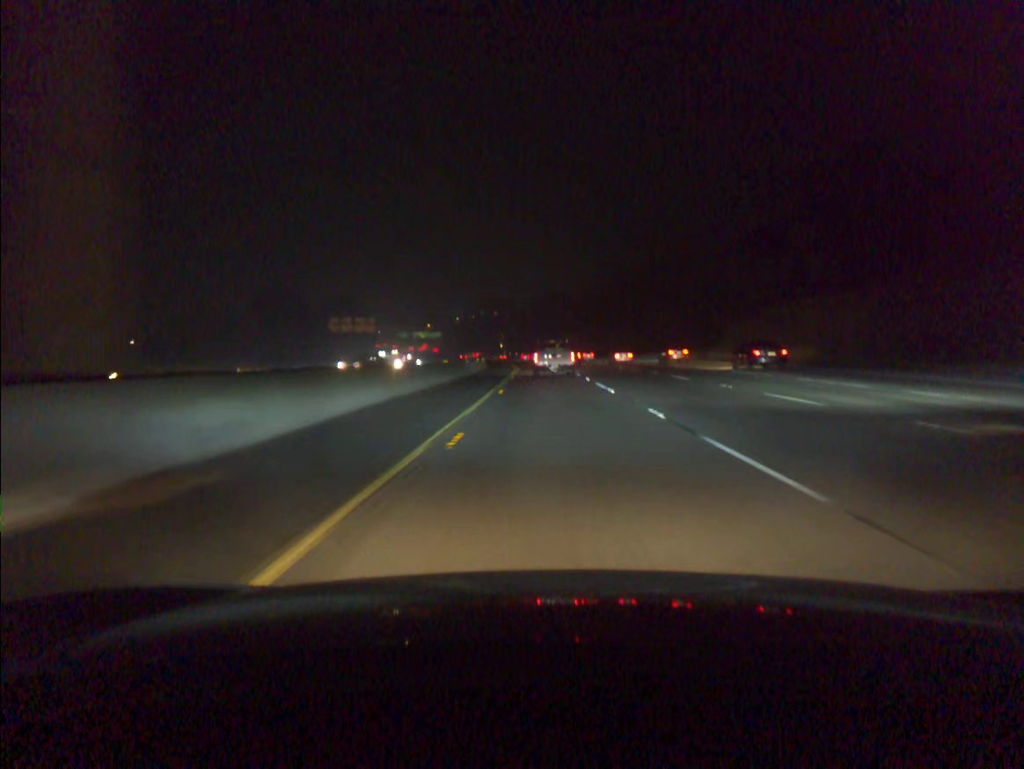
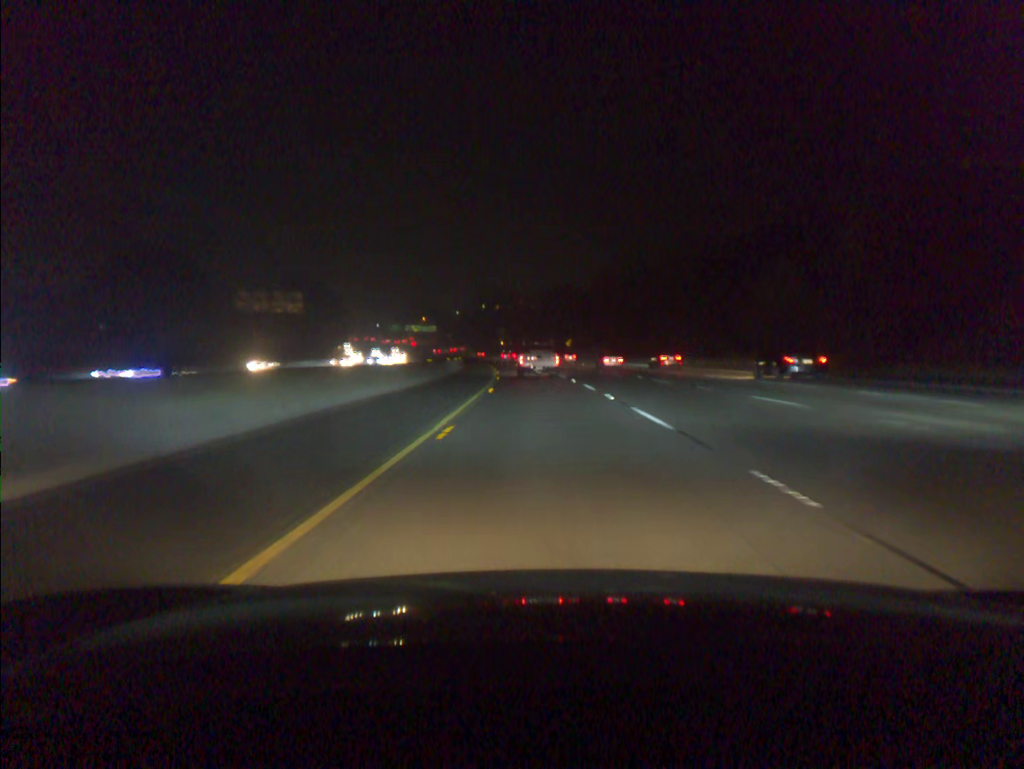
(0.0, +42.5) m; 0°
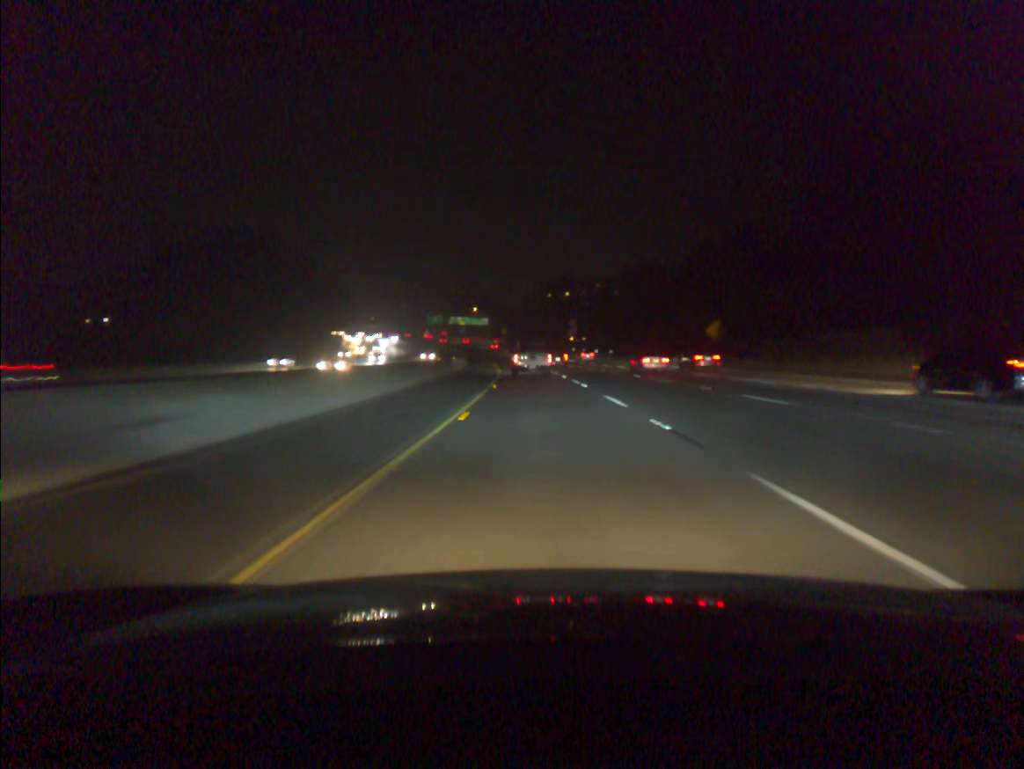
(-3.6, +84.3) m; -5°
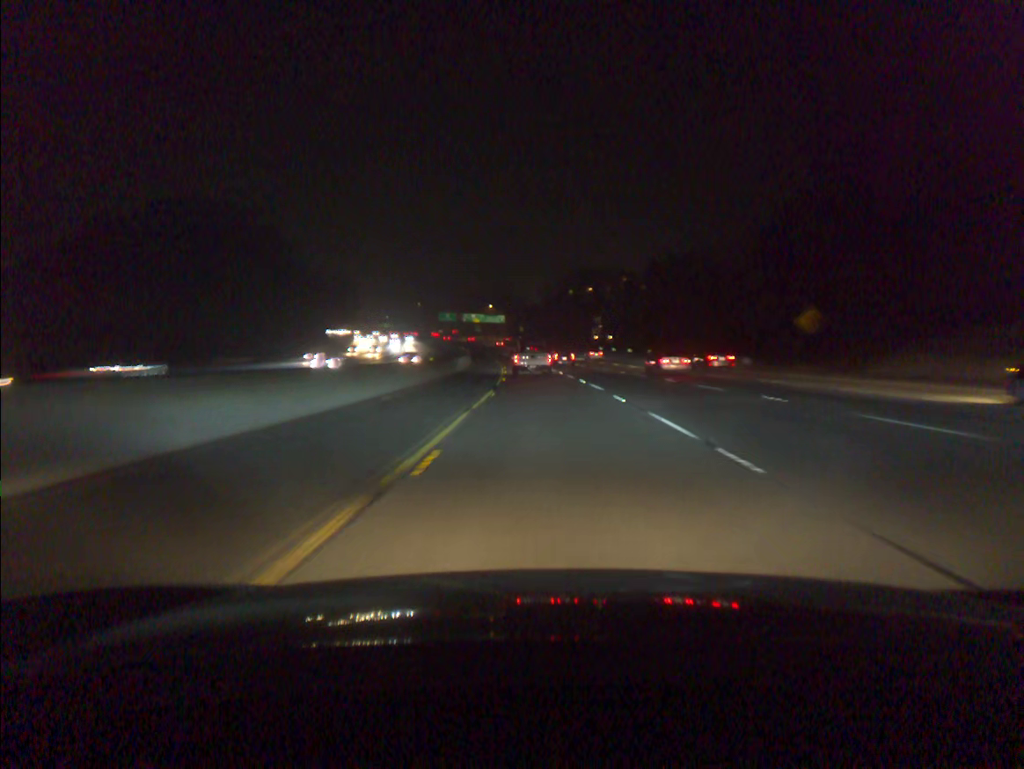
(-0.3, +21.2) m; -1°
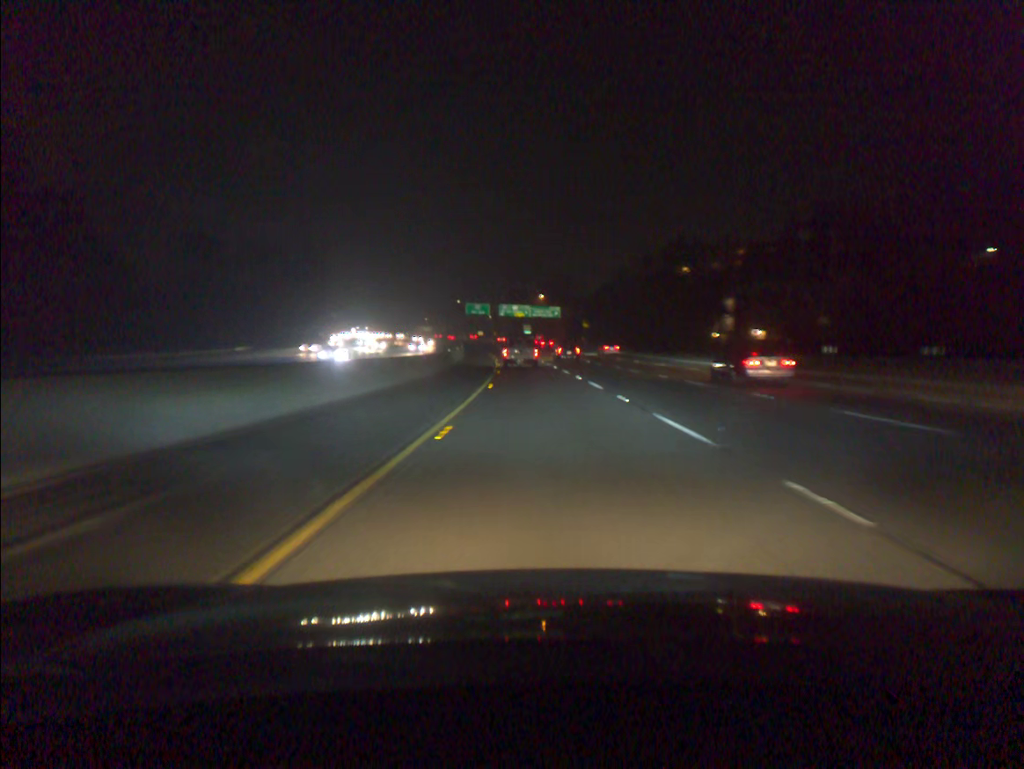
(-3.0, +84.7) m; -4°
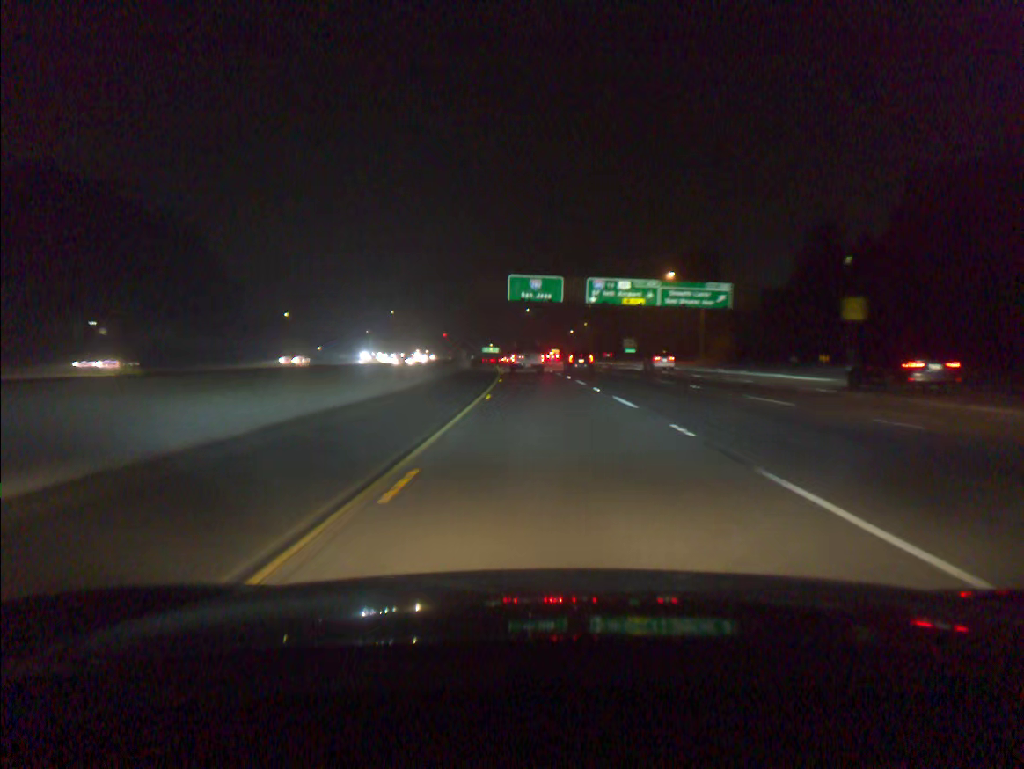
(-5.9, +106.2) m; -6°
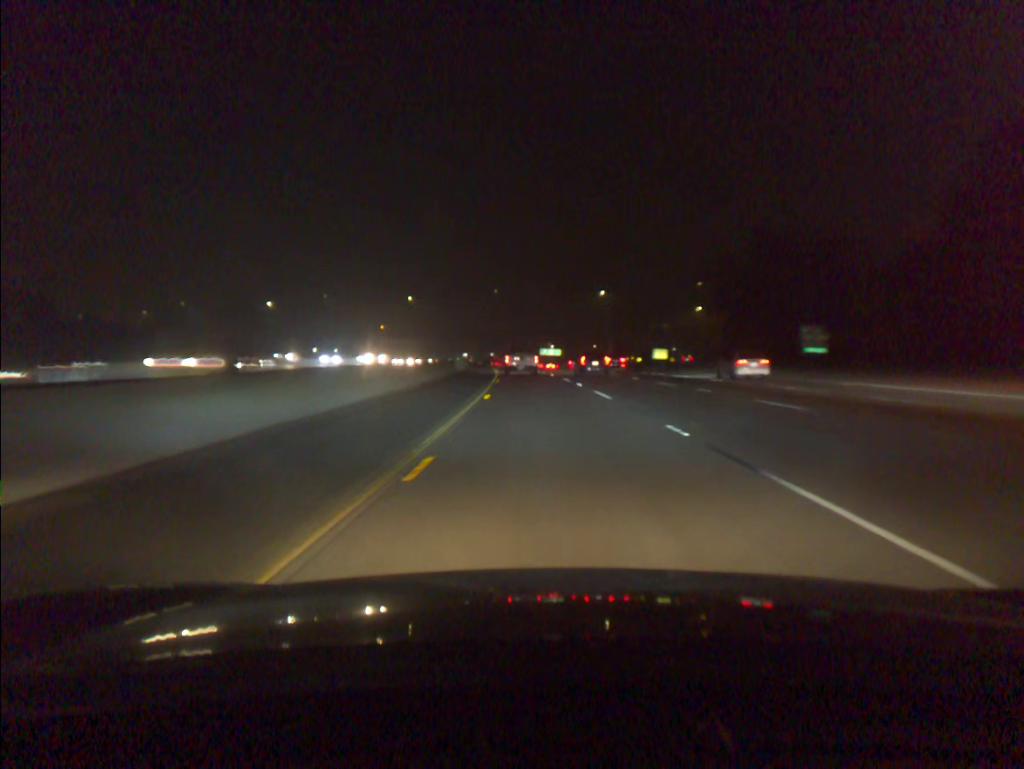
(-3.5, +86.3) m; -5°
